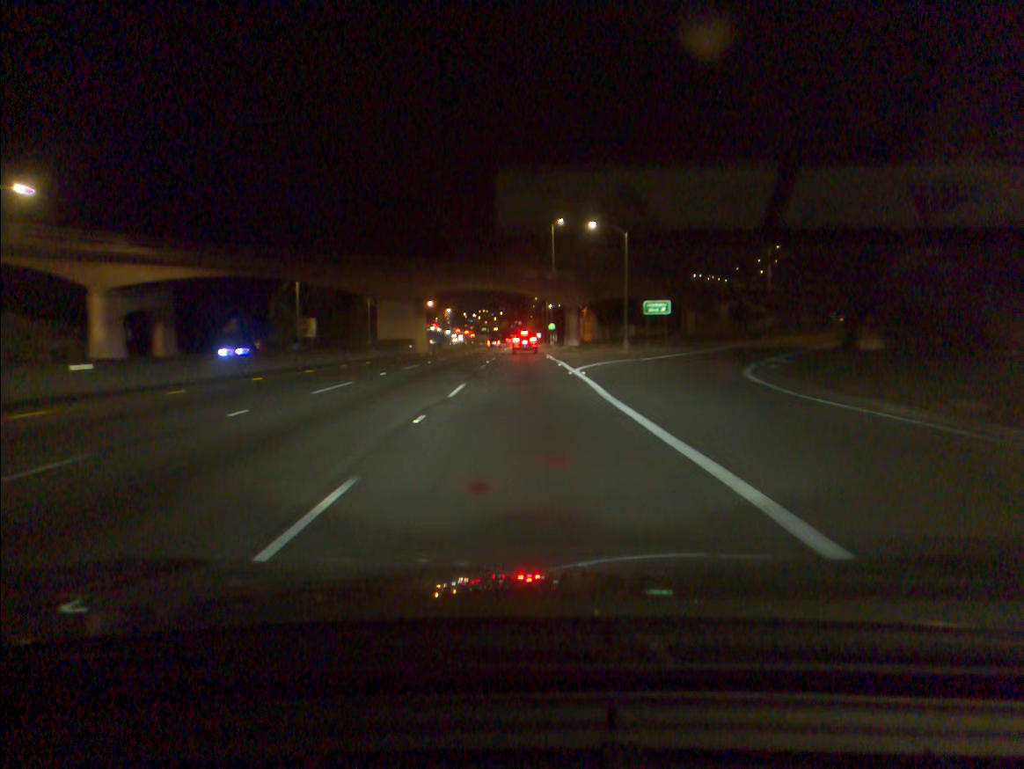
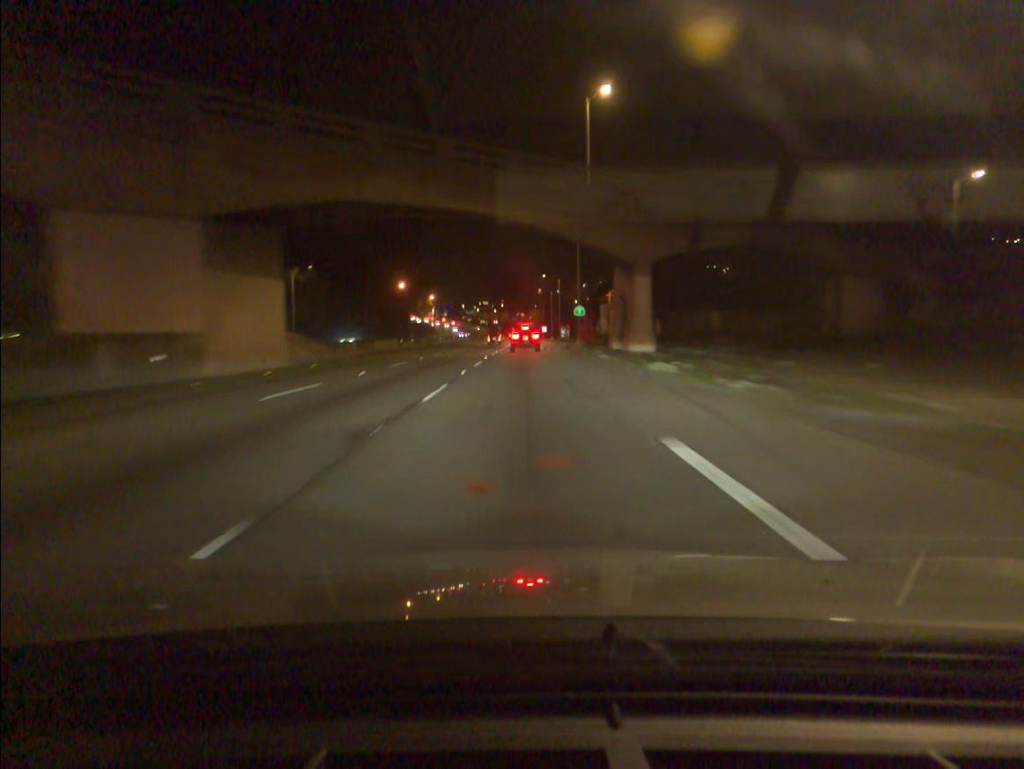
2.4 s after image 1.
(0.0, +47.4) m; 0°
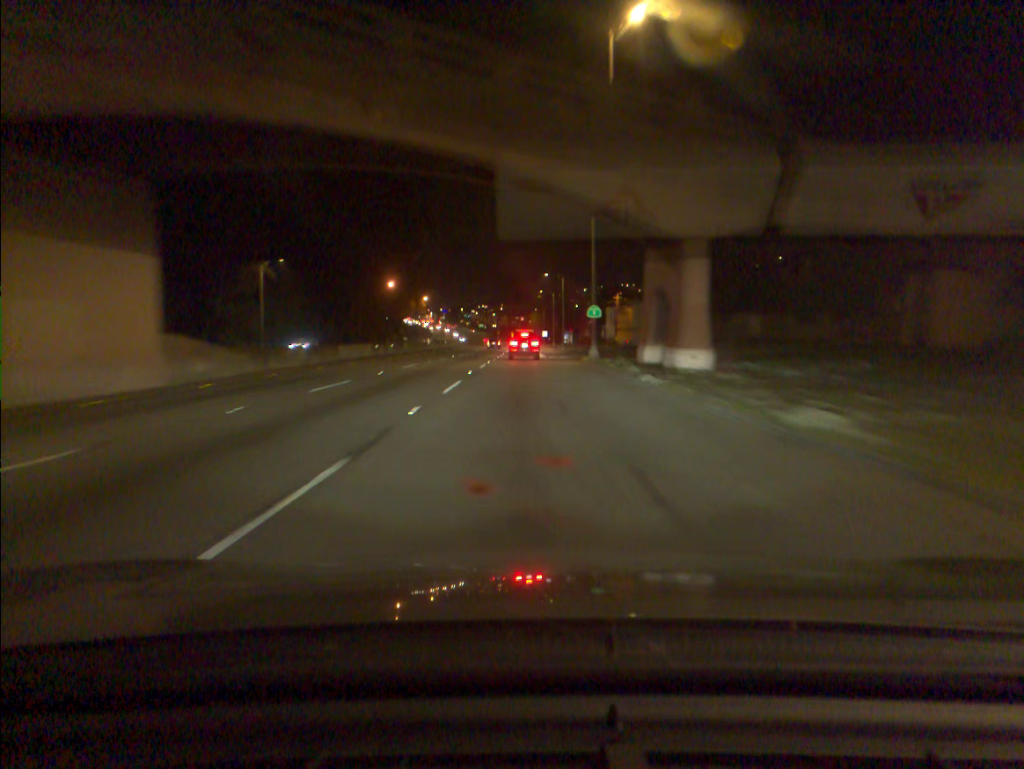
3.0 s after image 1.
(-0.1, +11.1) m; 0°
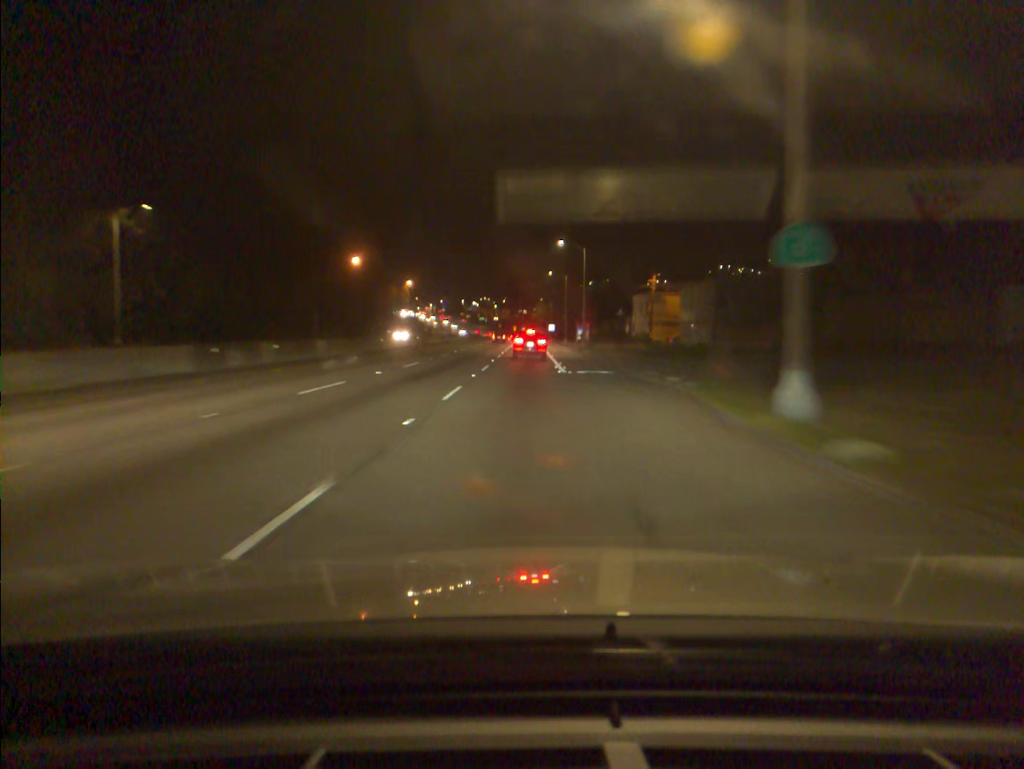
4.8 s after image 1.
(-0.2, +31.1) m; 0°
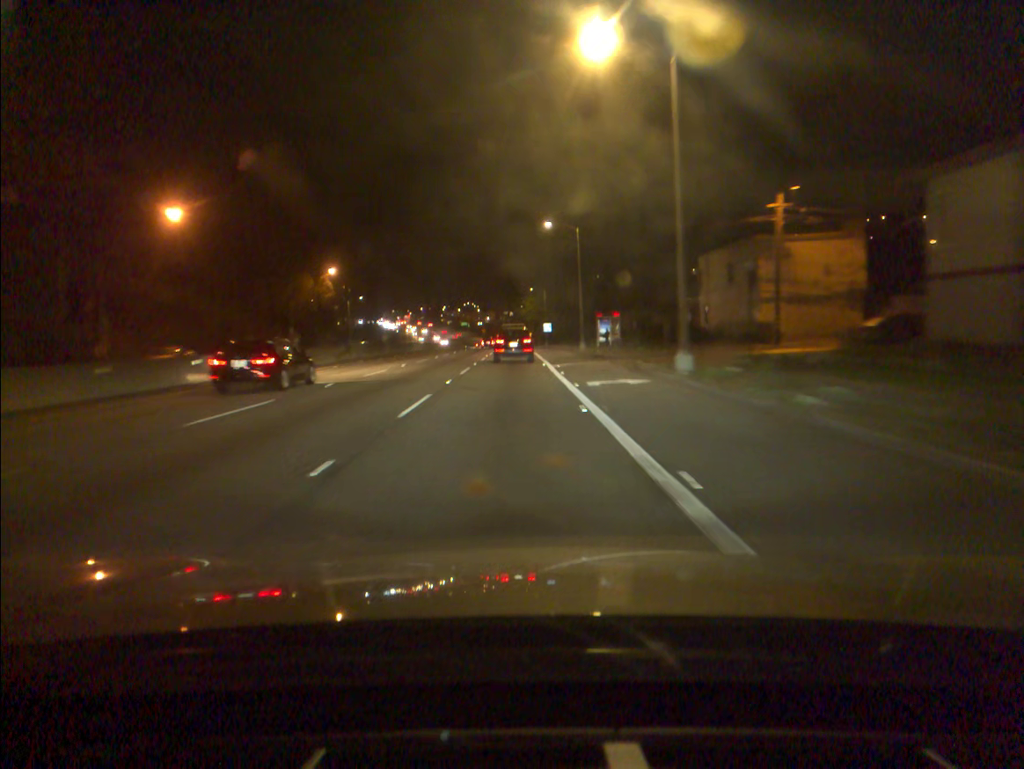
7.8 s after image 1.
(+0.5, +48.8) m; +1°
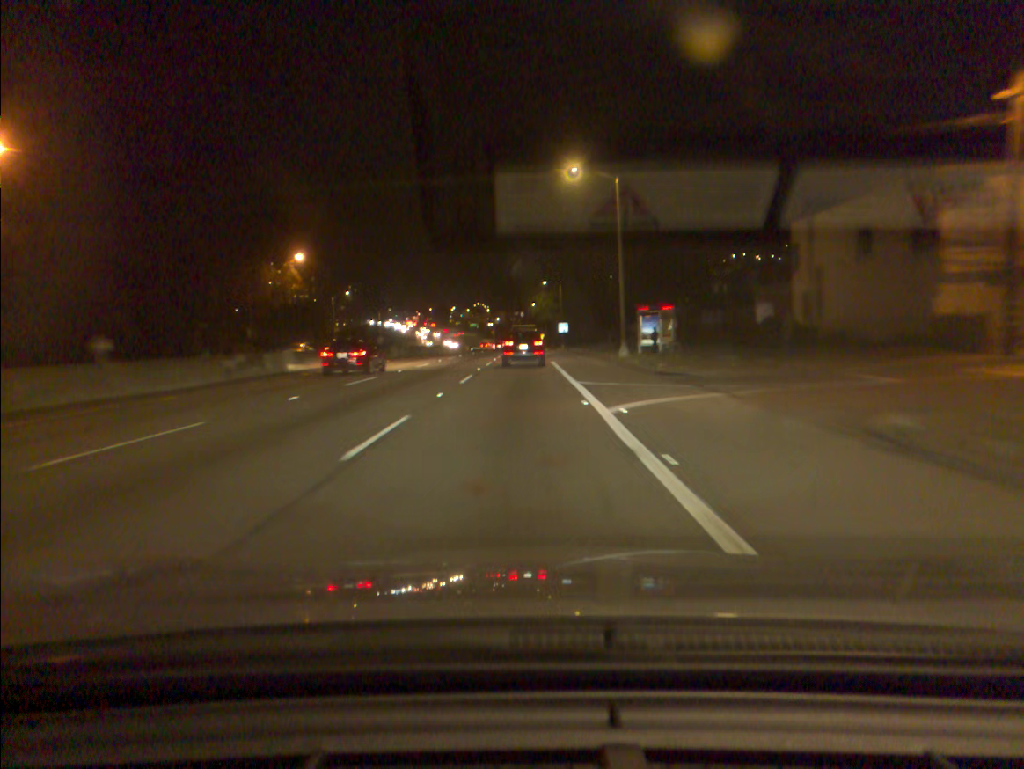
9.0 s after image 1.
(-0.1, +19.2) m; -1°
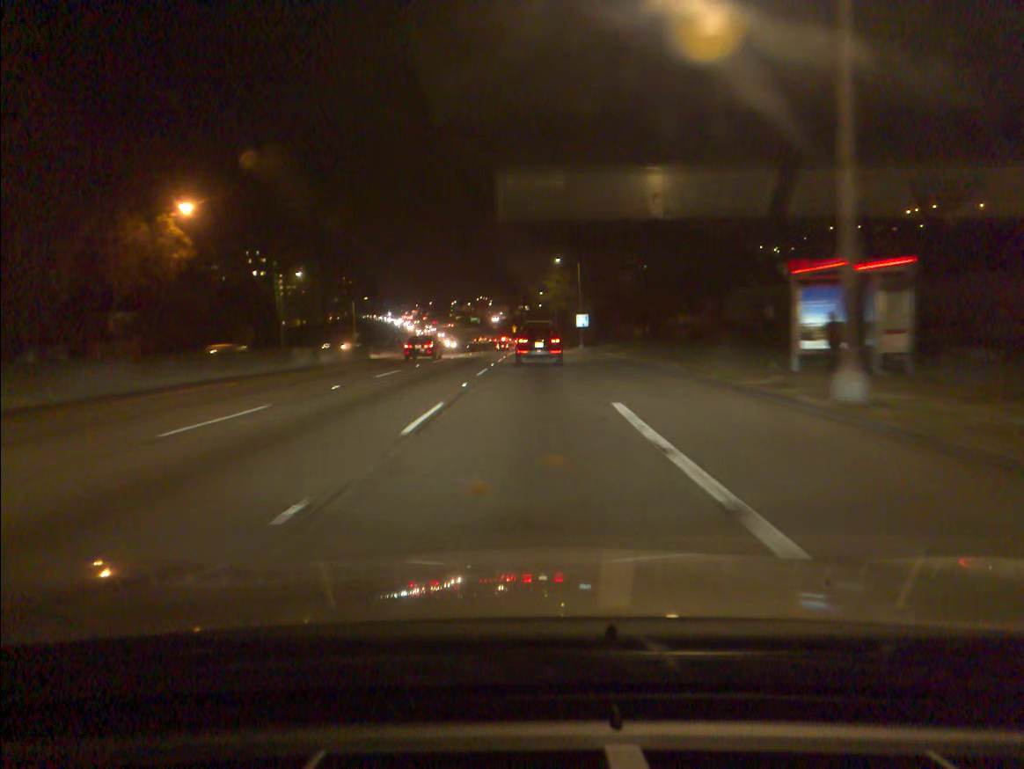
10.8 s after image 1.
(-0.2, +27.3) m; 0°
